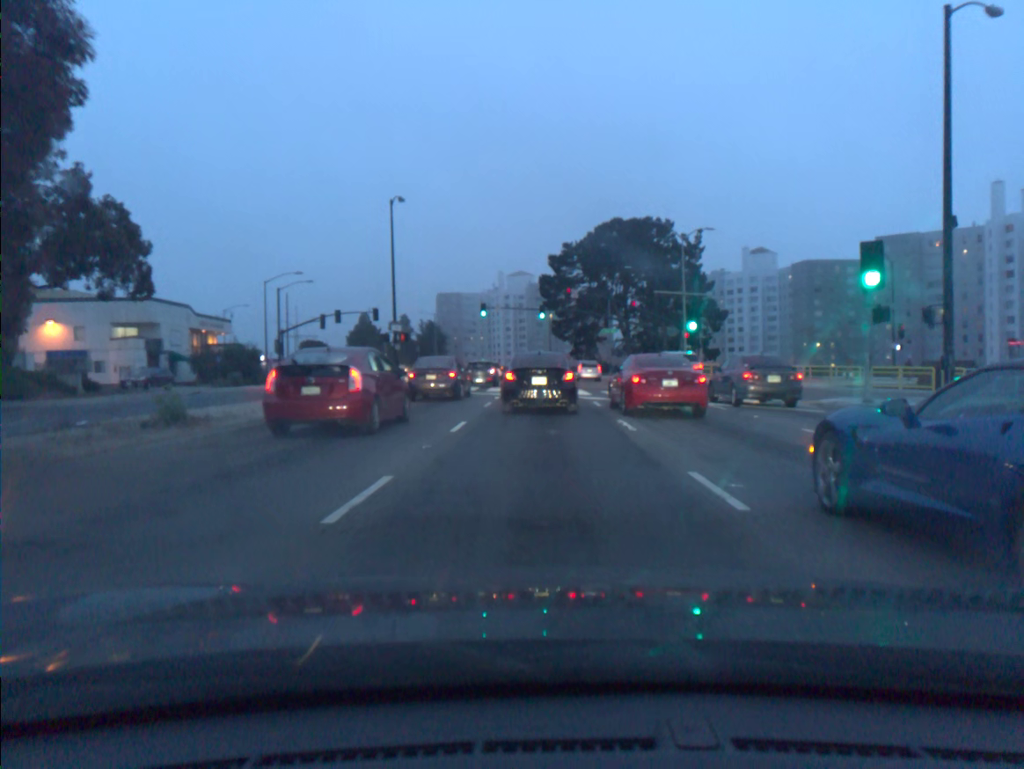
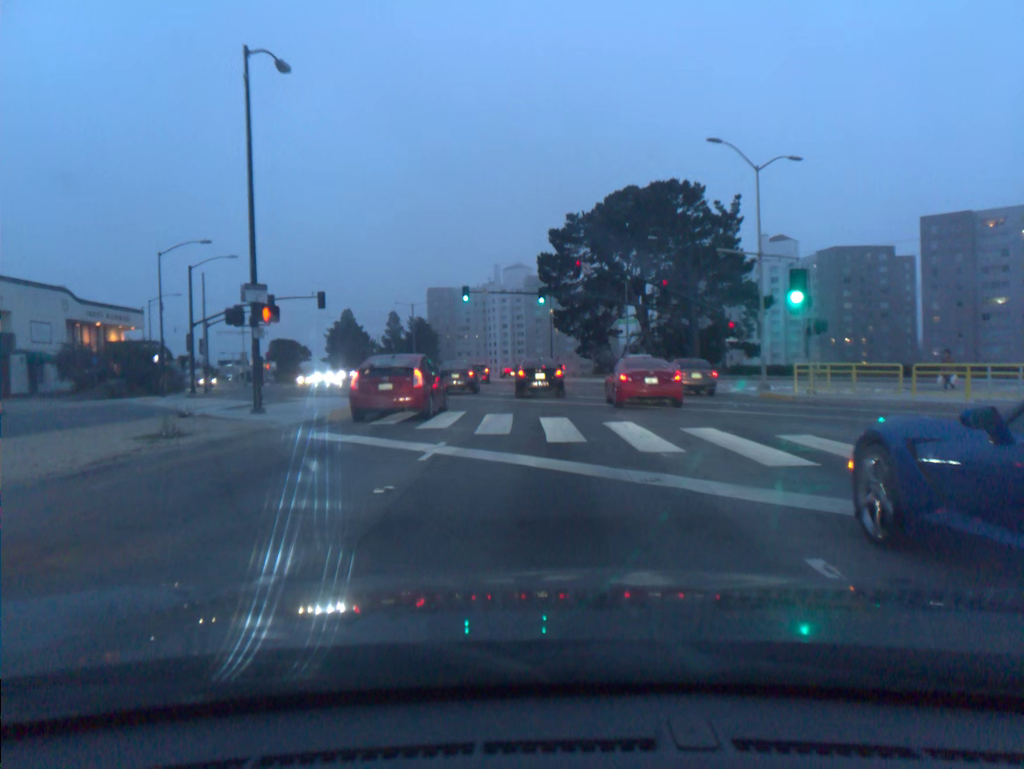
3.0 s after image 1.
(-0.1, +18.7) m; 0°
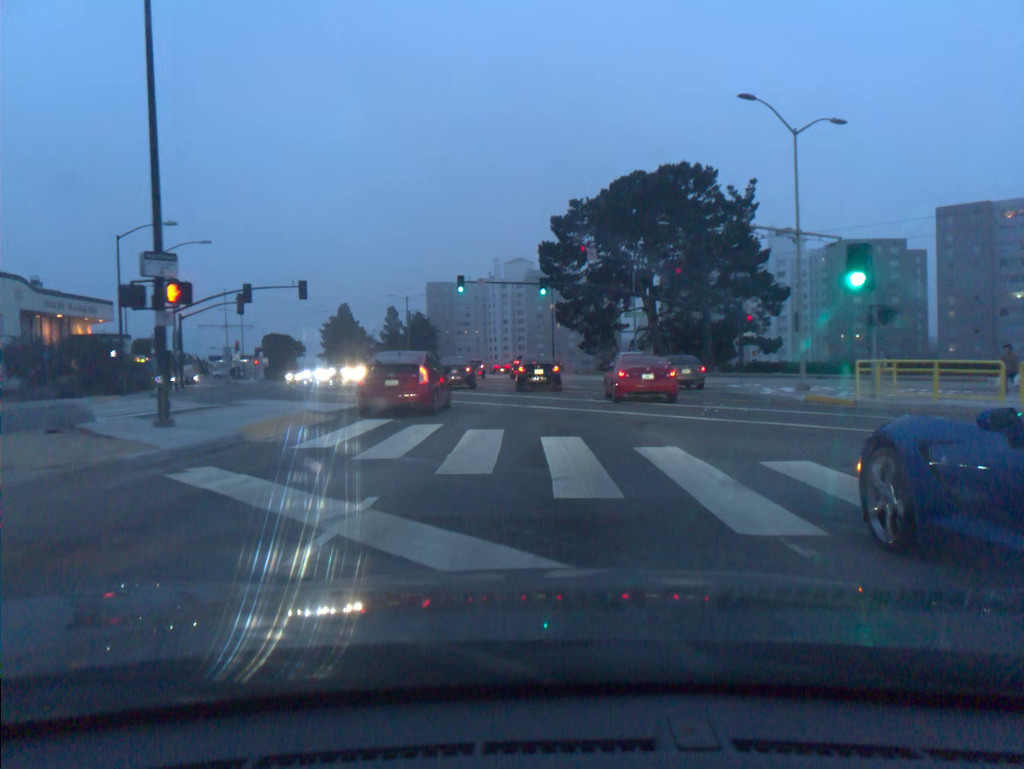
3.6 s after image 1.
(0.0, +5.1) m; 0°
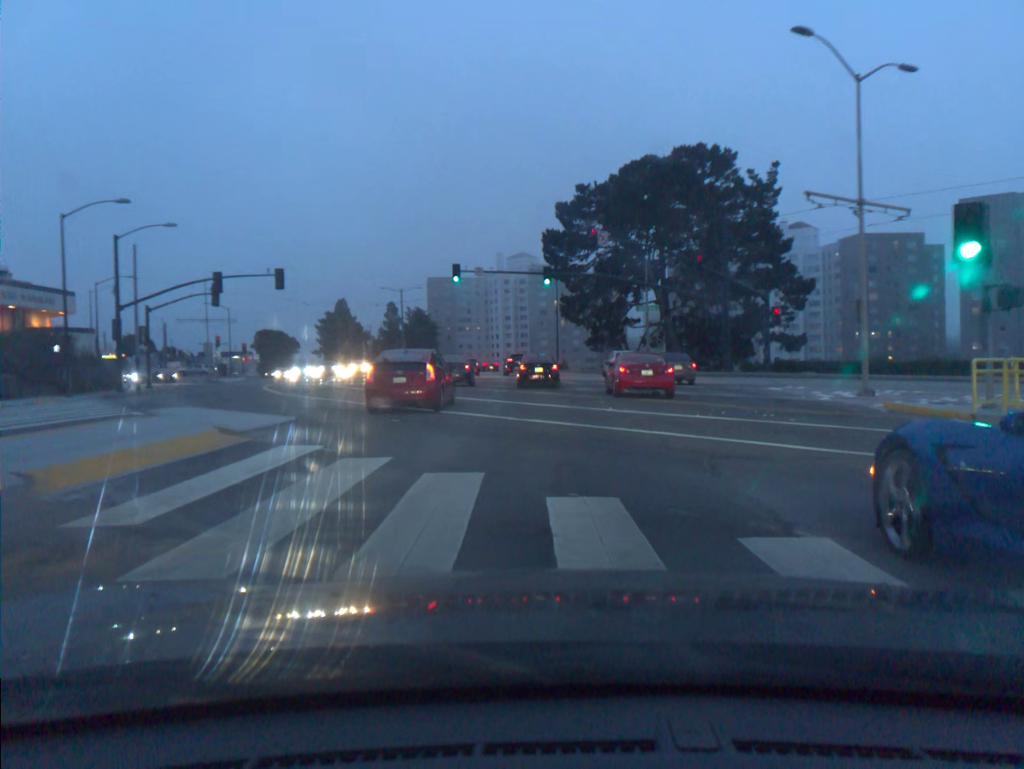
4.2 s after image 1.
(0.0, +5.4) m; -1°
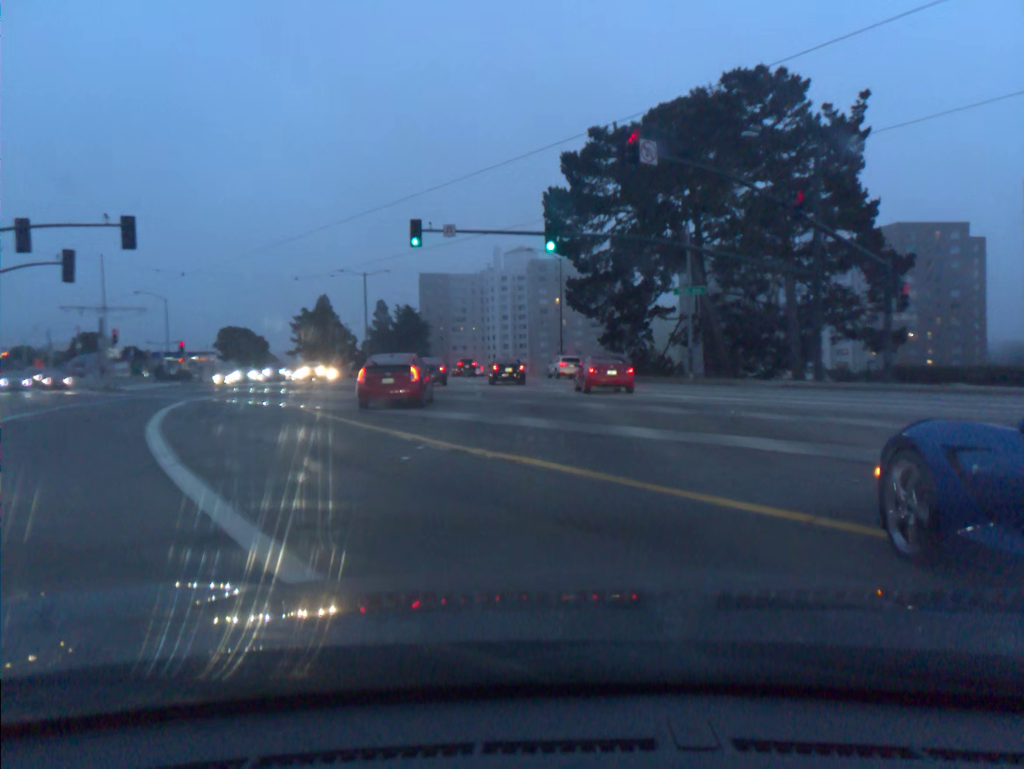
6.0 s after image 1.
(0.0, +18.3) m; 0°
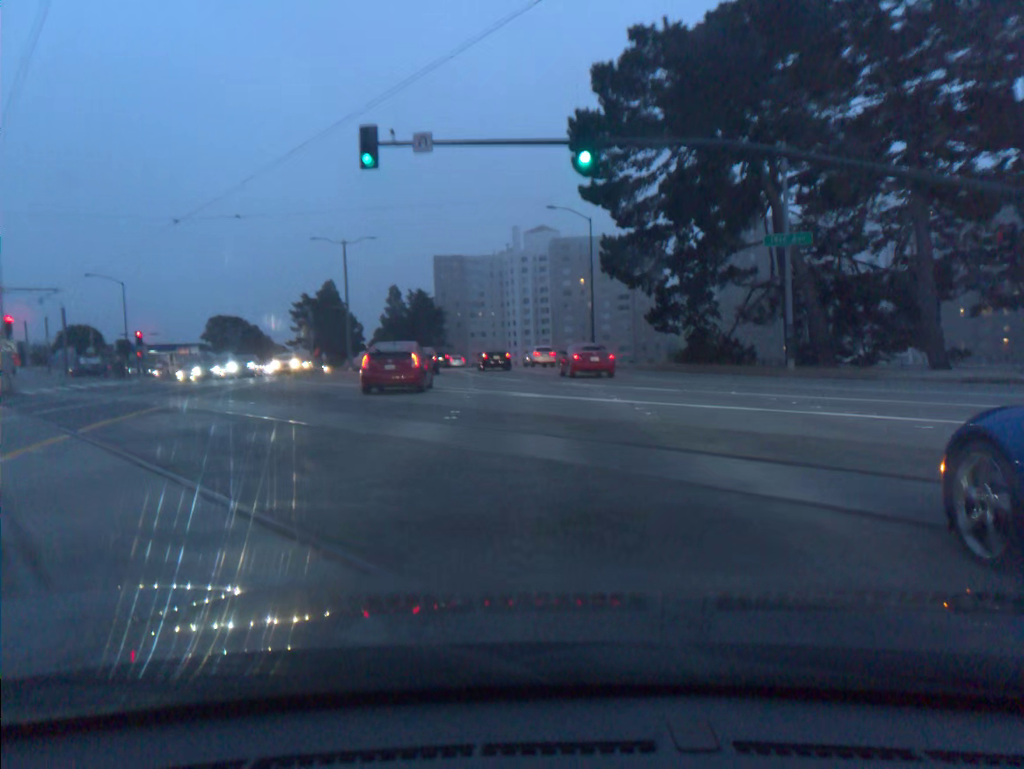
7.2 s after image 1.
(-0.2, +13.8) m; -2°
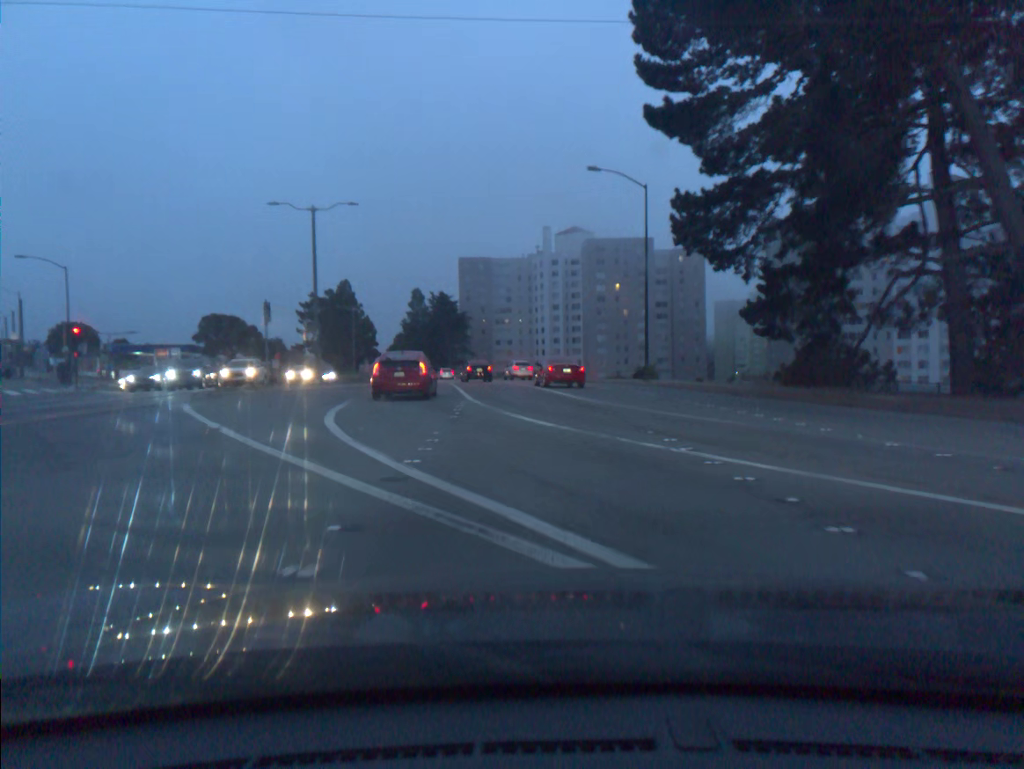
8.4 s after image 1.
(-0.2, +14.9) m; -2°
